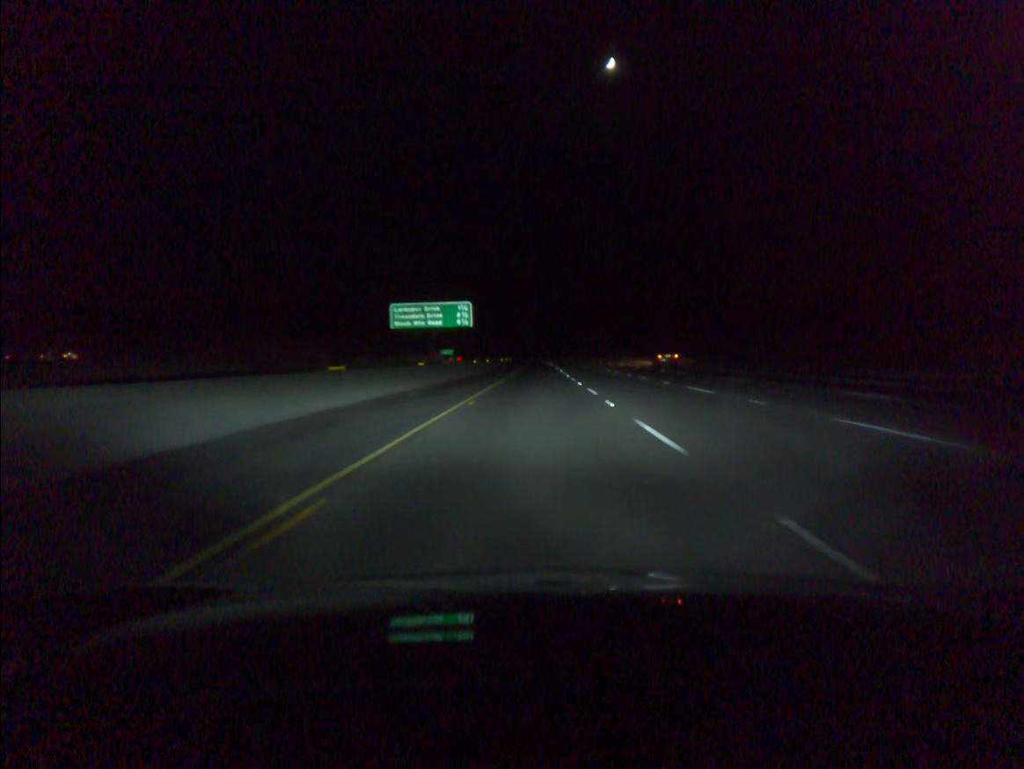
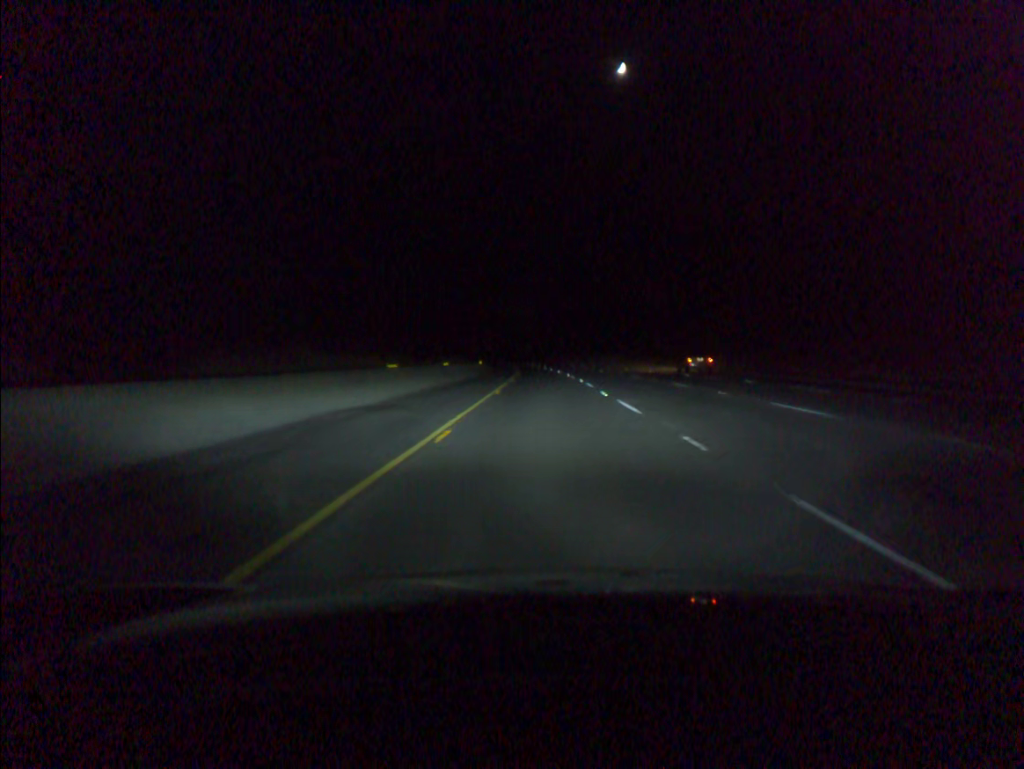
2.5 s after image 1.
(-0.4, +81.6) m; 0°
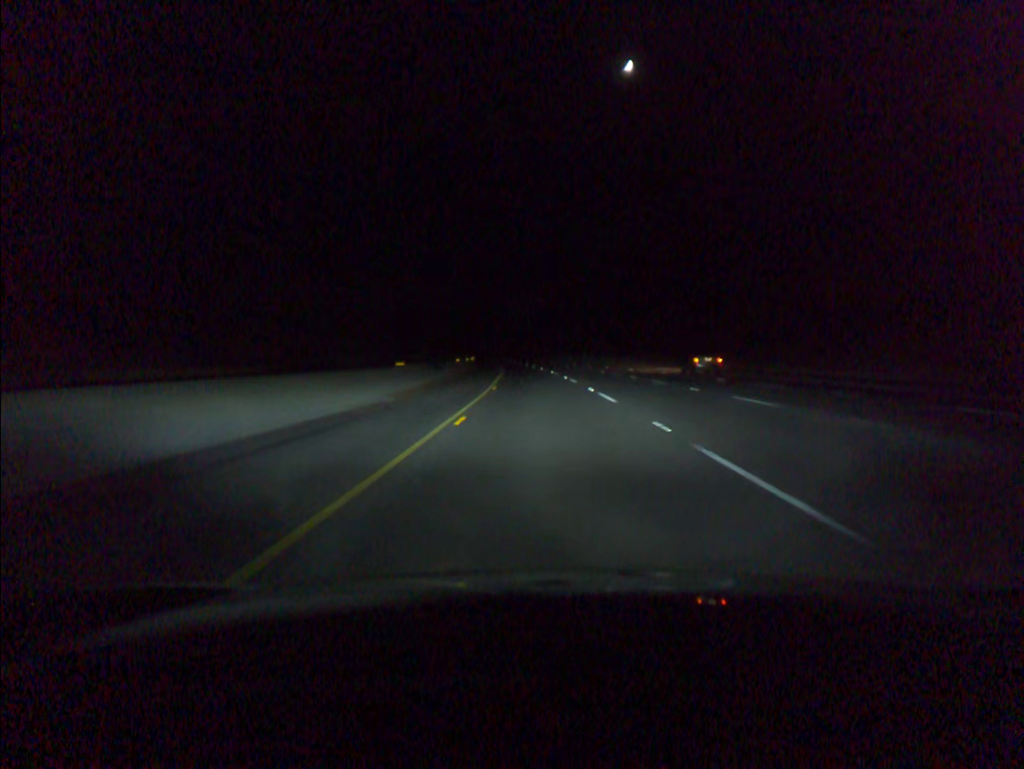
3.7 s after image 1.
(0.0, +40.8) m; 0°
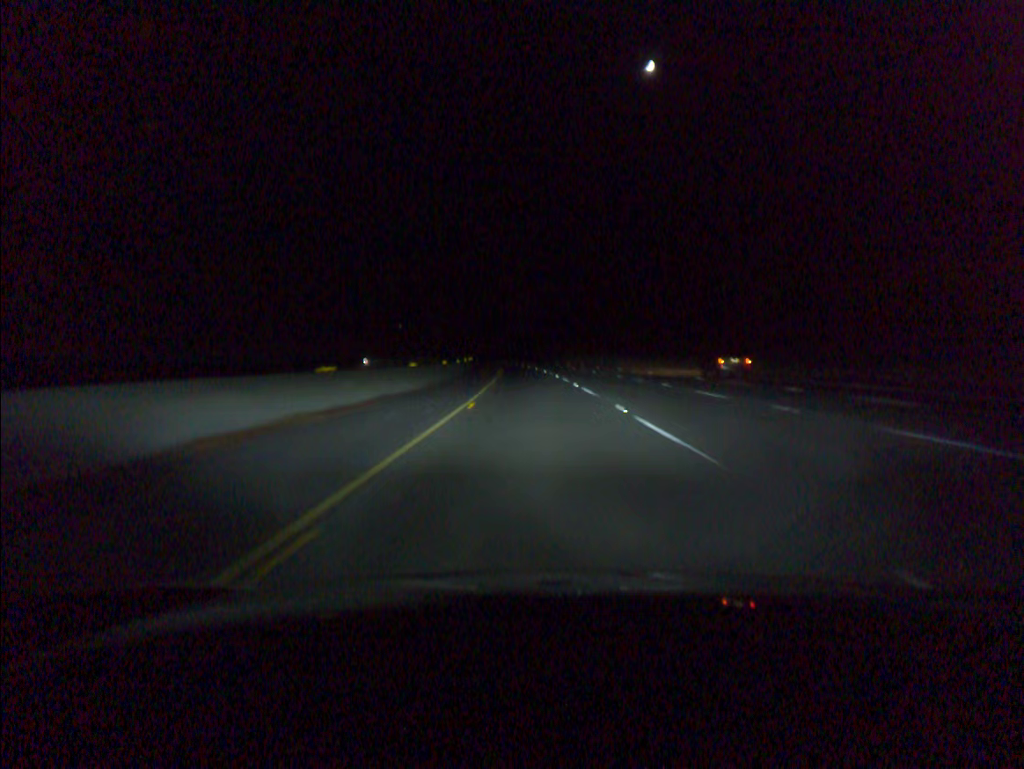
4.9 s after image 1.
(-0.4, +39.2) m; -1°
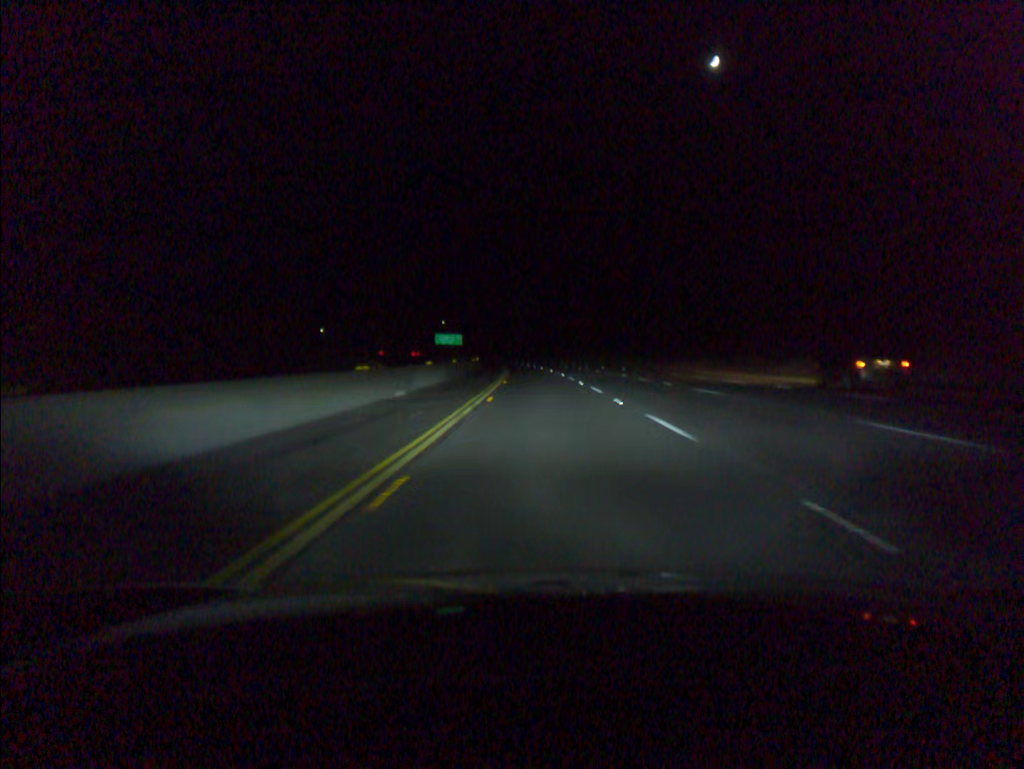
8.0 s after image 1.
(-4.1, +99.6) m; -5°
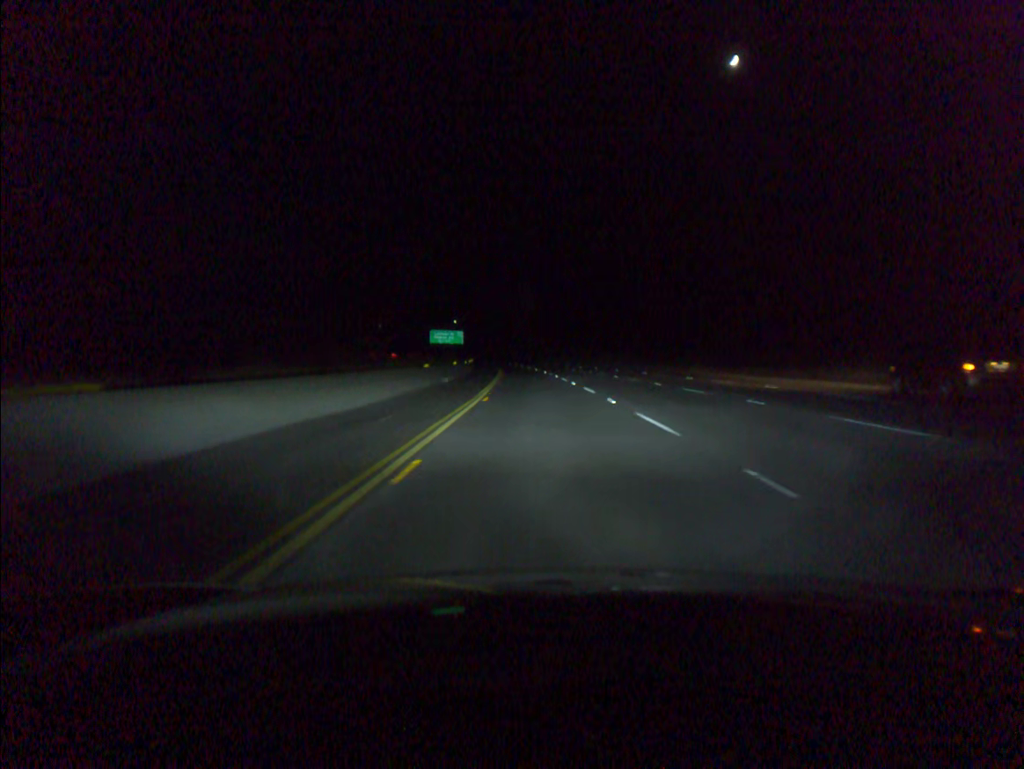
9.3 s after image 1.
(-0.5, +42.5) m; -1°
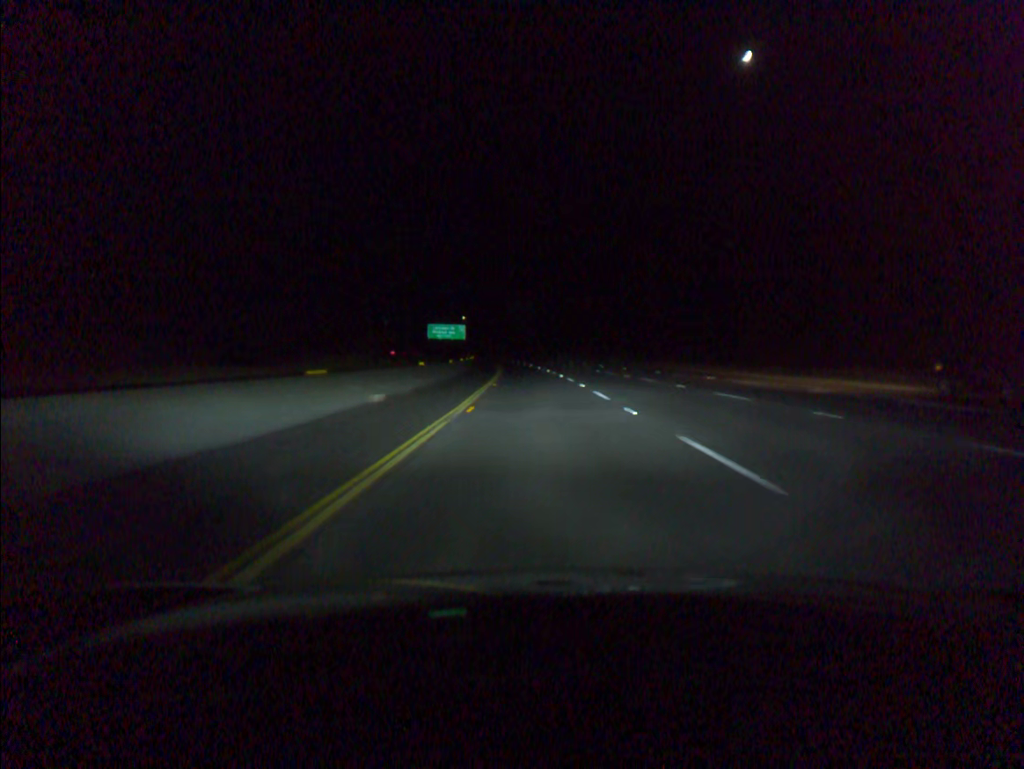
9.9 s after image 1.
(-0.1, +19.6) m; -1°
